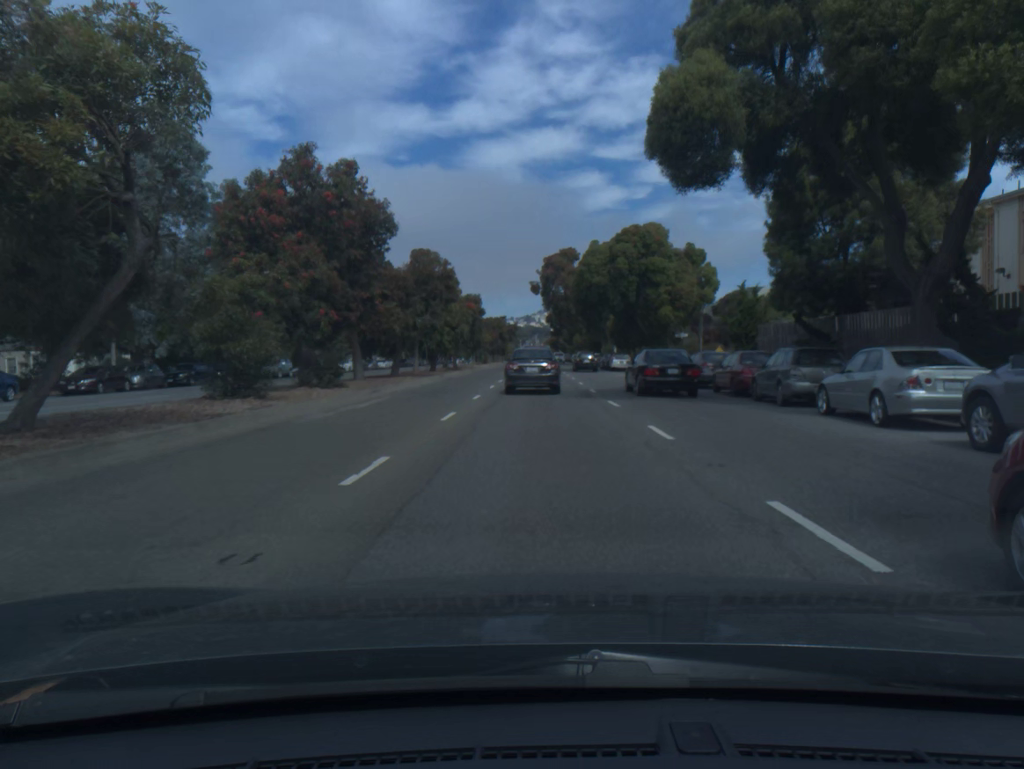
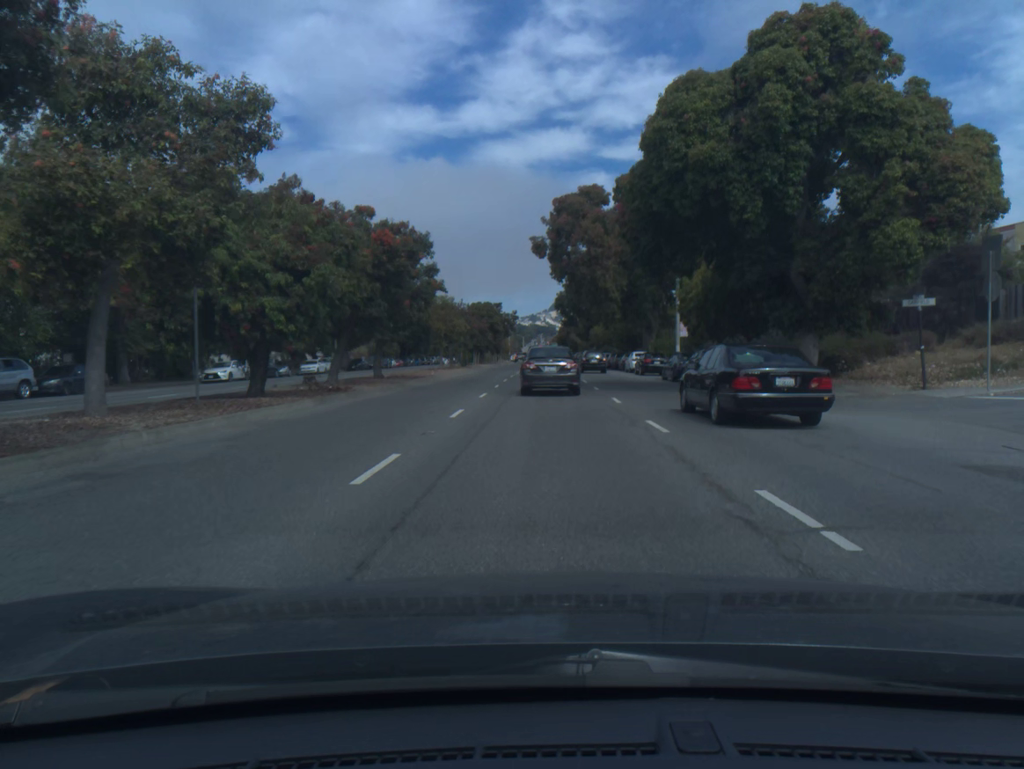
(-0.2, +36.3) m; 0°
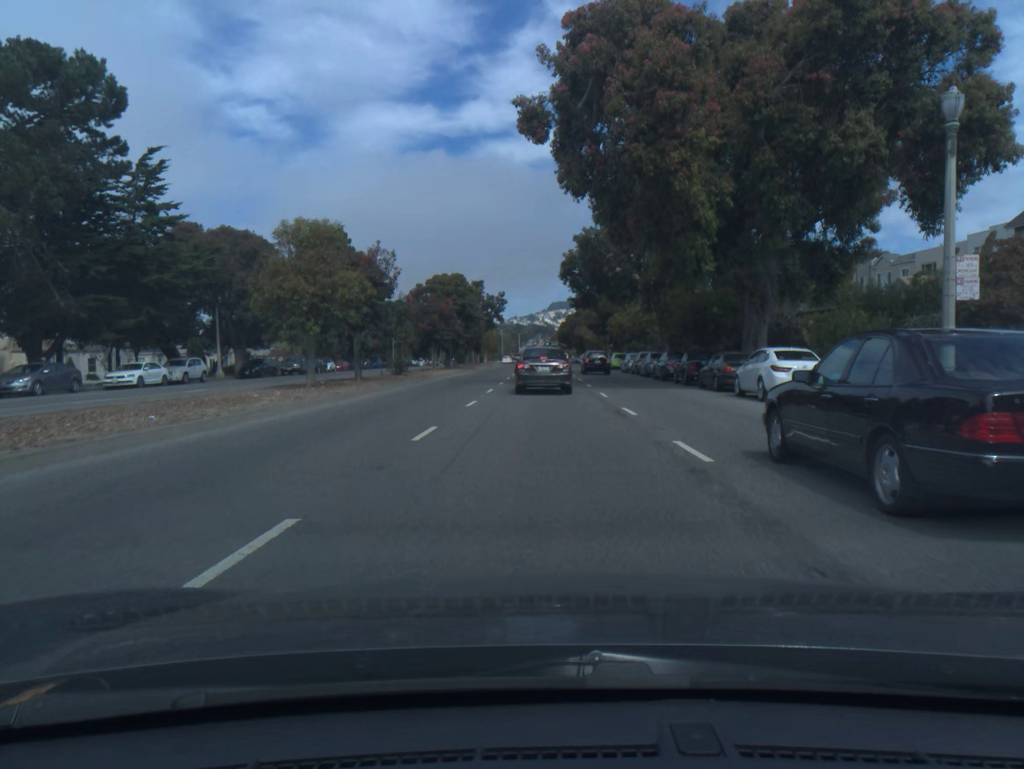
(+0.1, +33.1) m; 0°
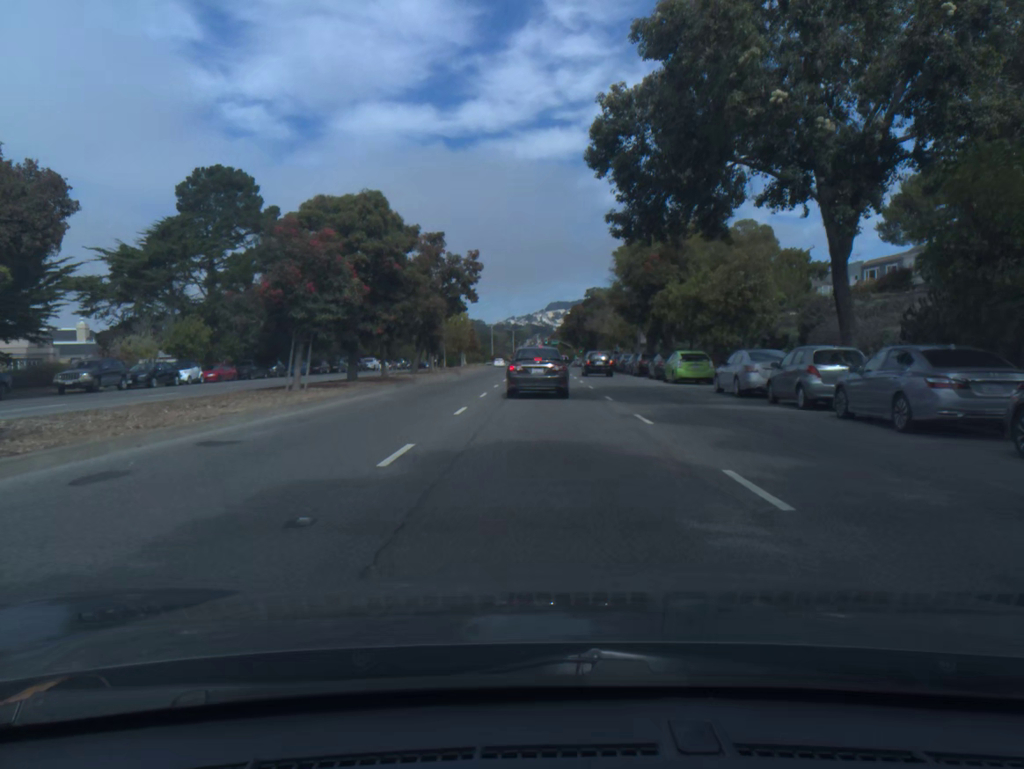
(0.0, +31.7) m; 0°
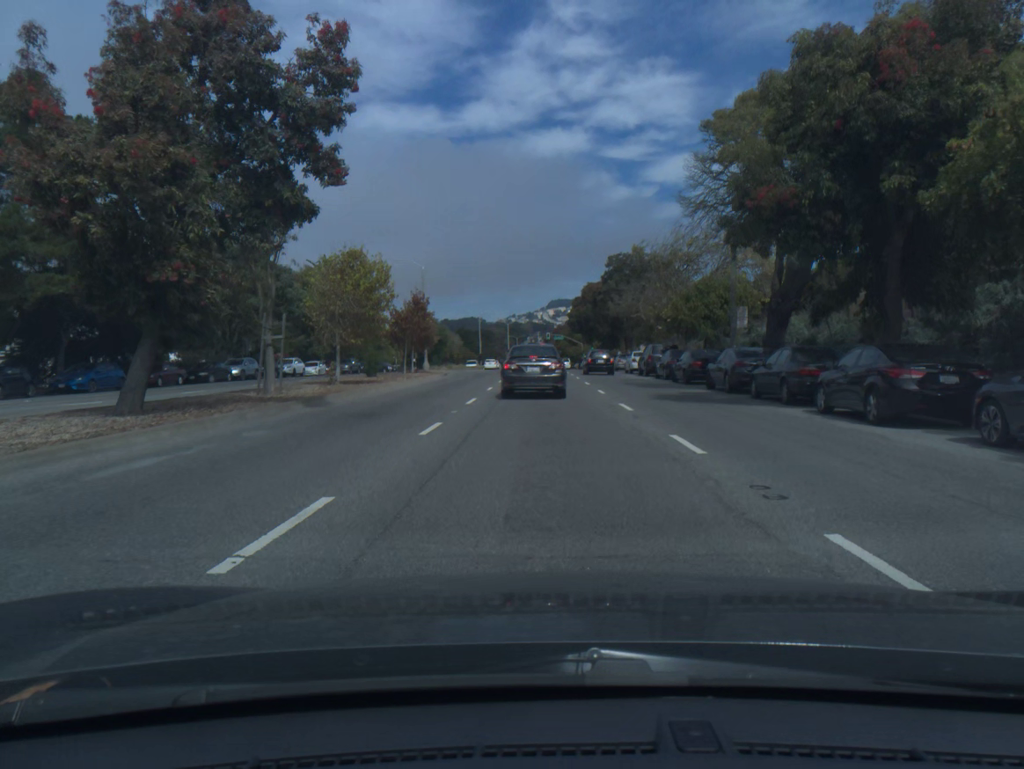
(0.0, +33.3) m; 0°
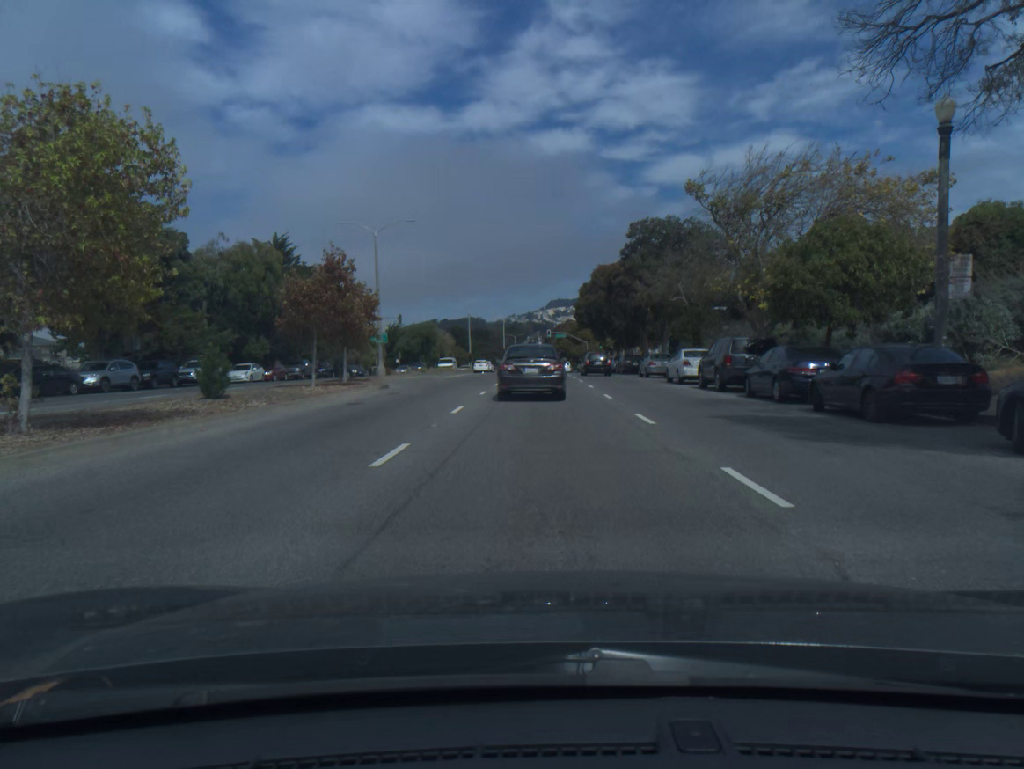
(0.0, +18.1) m; 0°
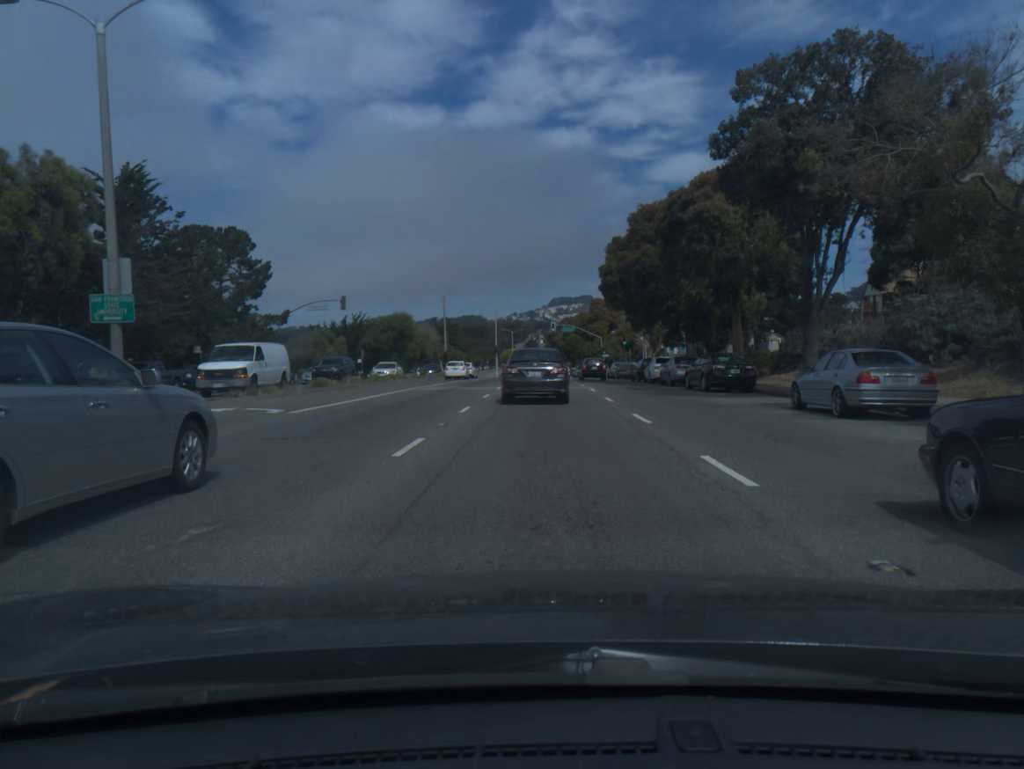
(0.0, +28.5) m; 0°
